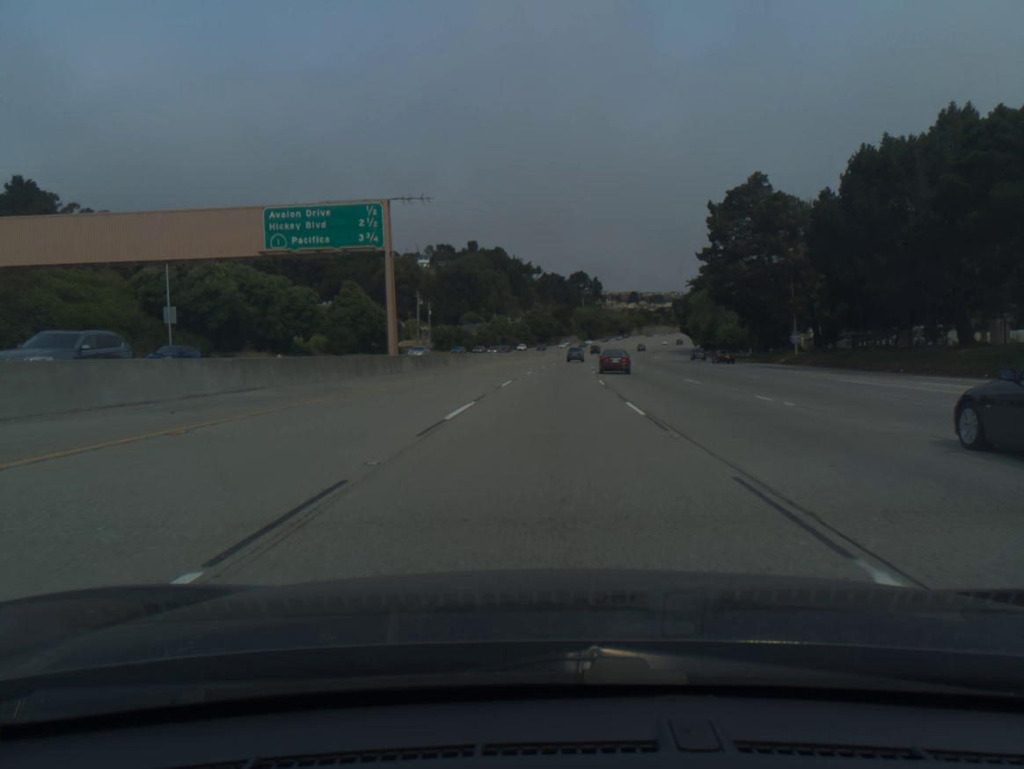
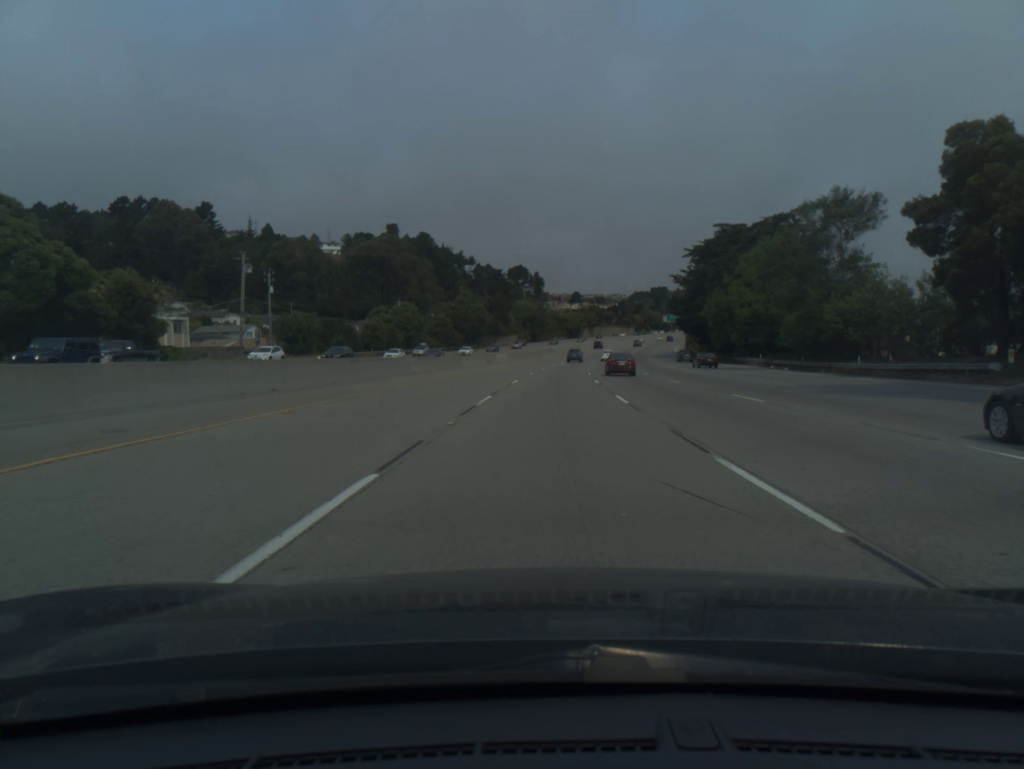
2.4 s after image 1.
(+2.5, +68.2) m; +4°
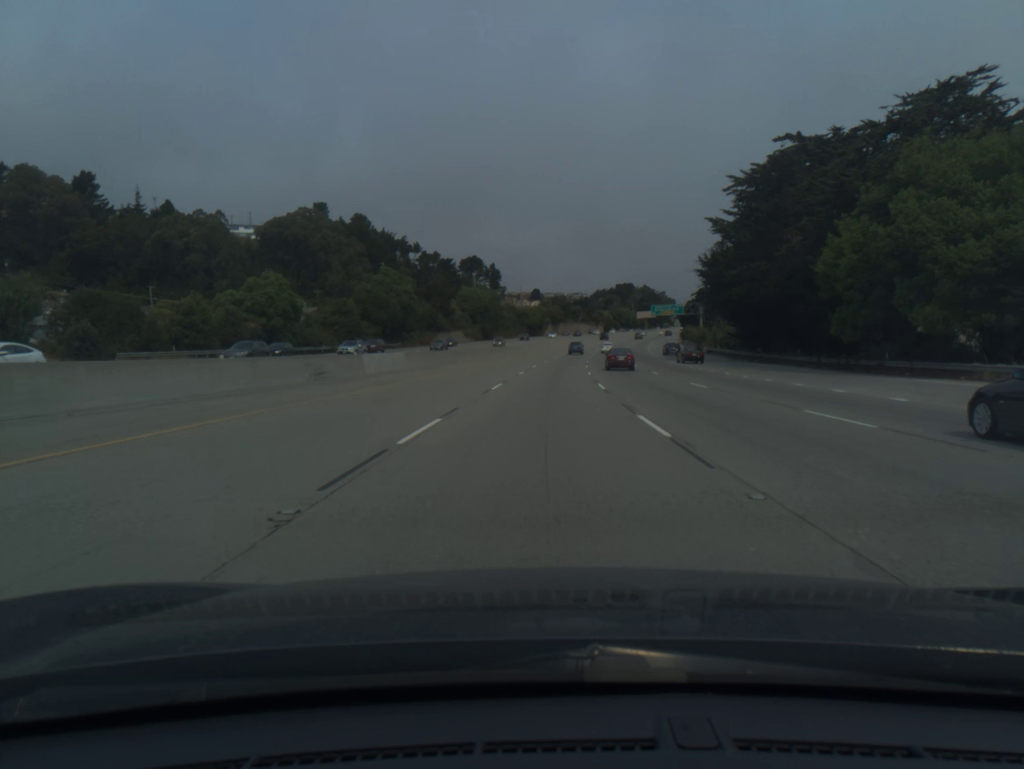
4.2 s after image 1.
(+1.4, +52.2) m; +3°
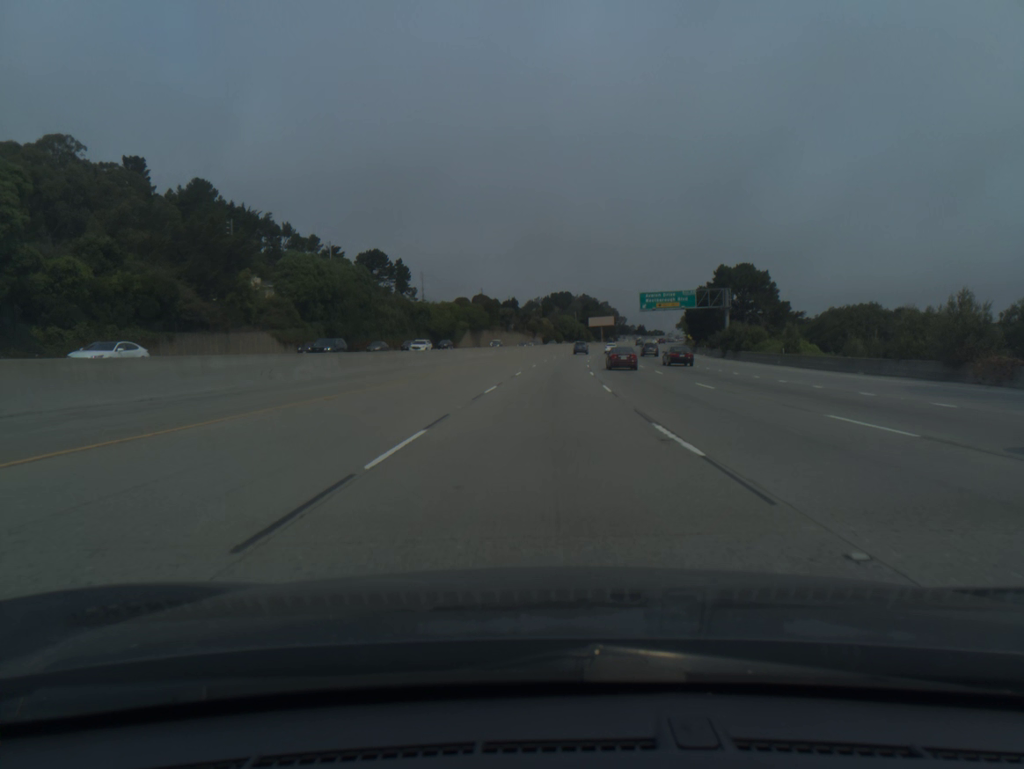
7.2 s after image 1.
(+3.8, +89.4) m; +5°
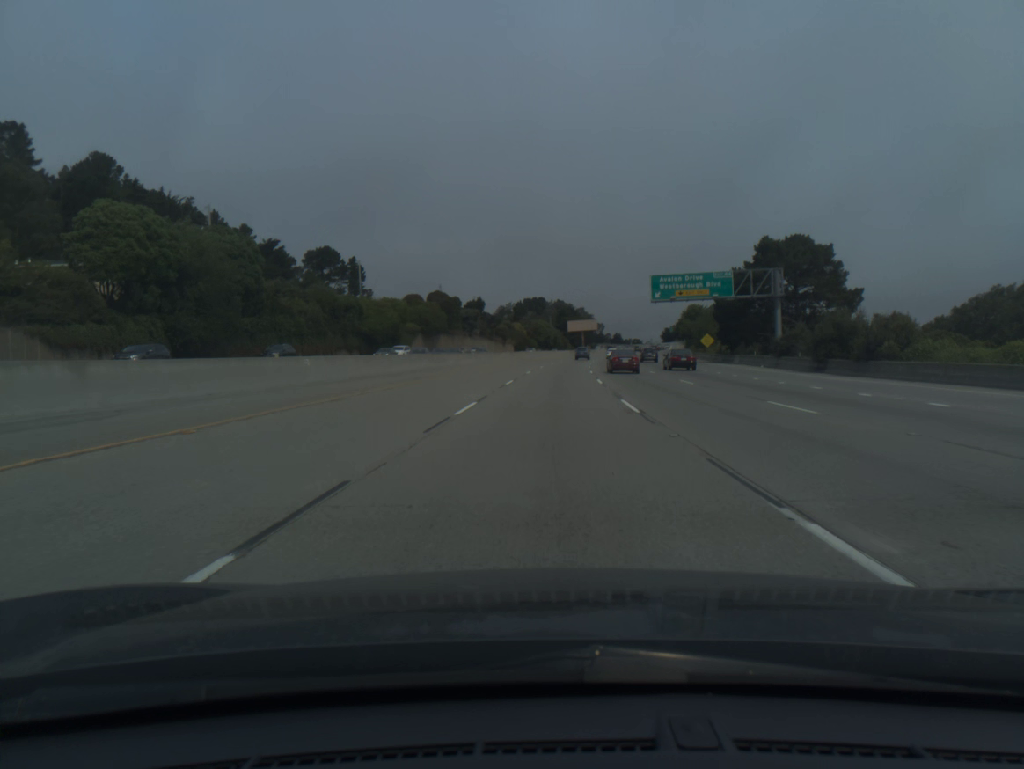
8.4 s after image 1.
(+0.6, +36.5) m; +2°
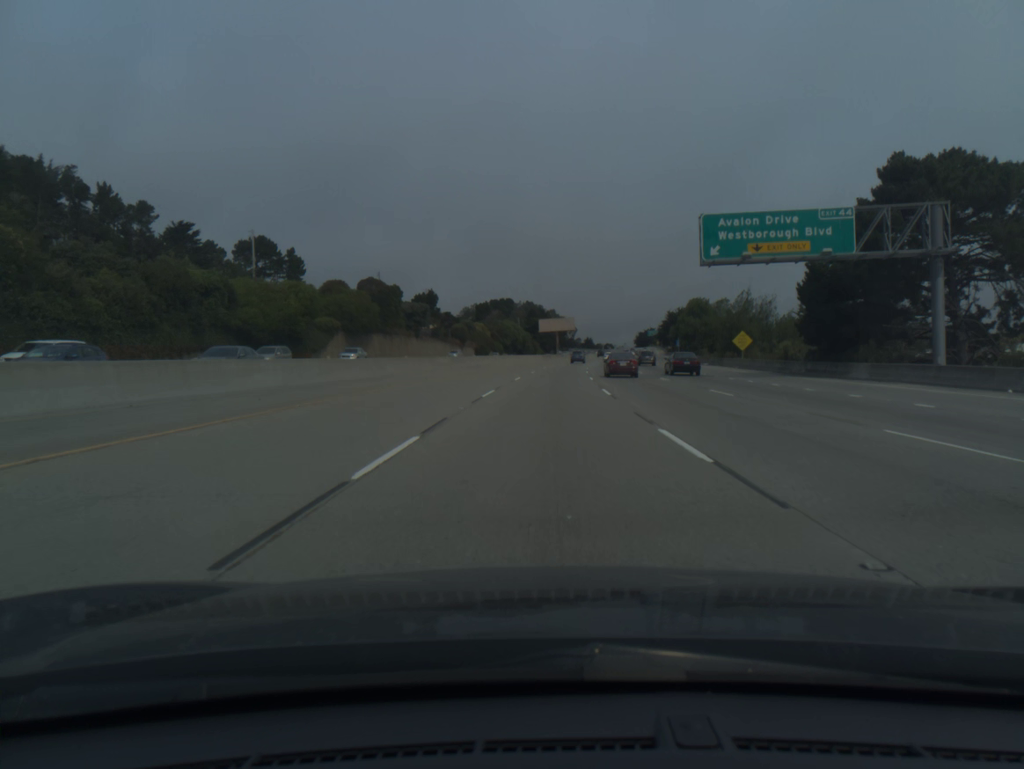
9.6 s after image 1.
(+0.7, +36.8) m; +2°
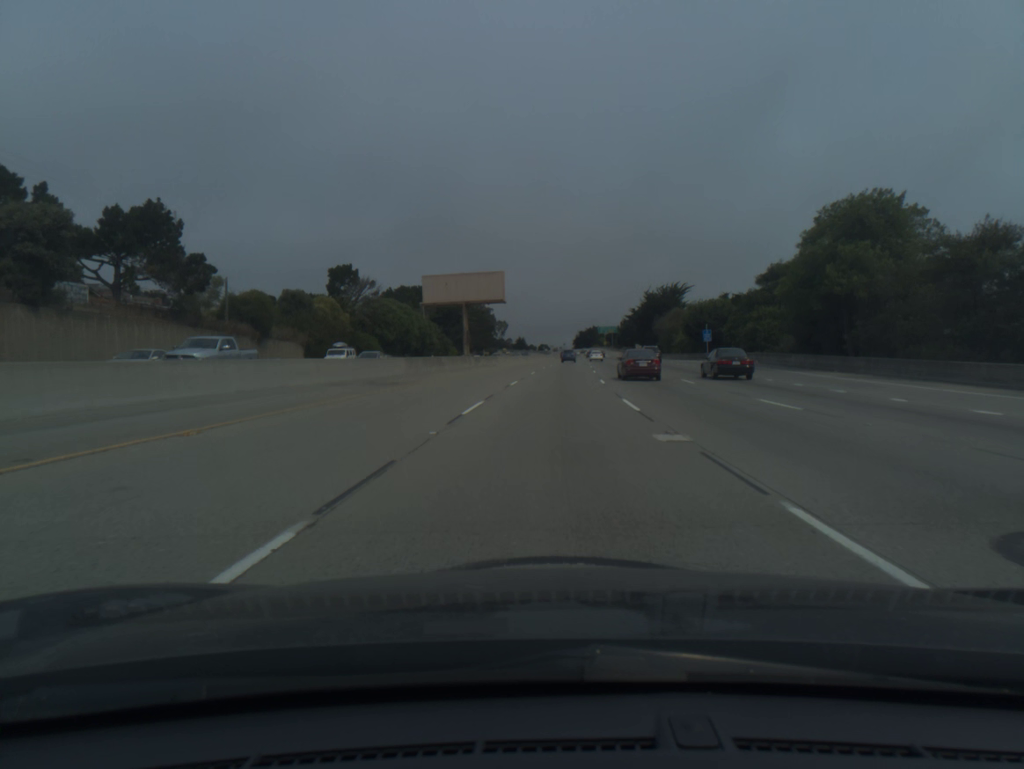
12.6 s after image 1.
(+4.2, +93.8) m; +5°
